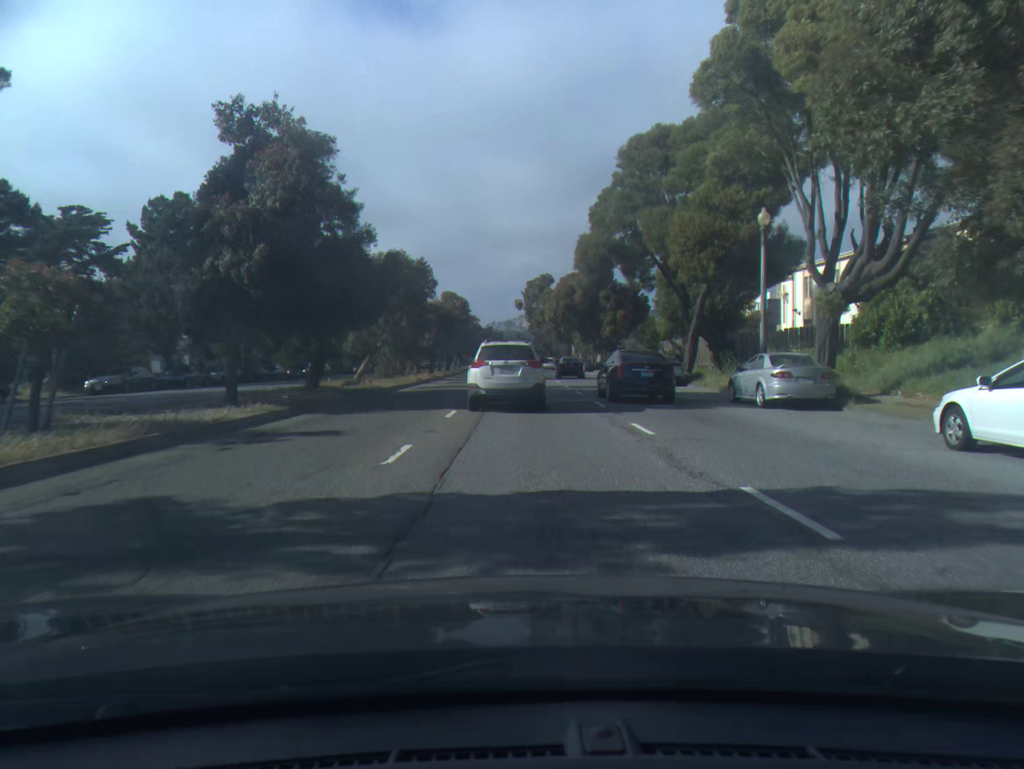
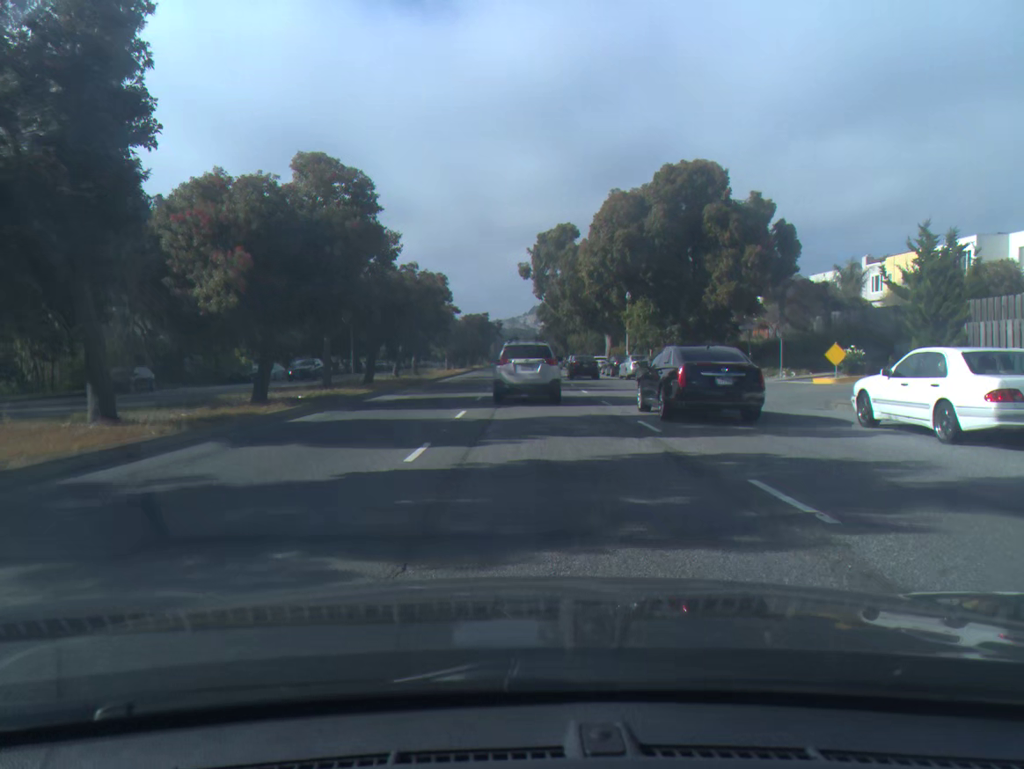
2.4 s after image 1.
(-0.1, +43.5) m; 0°
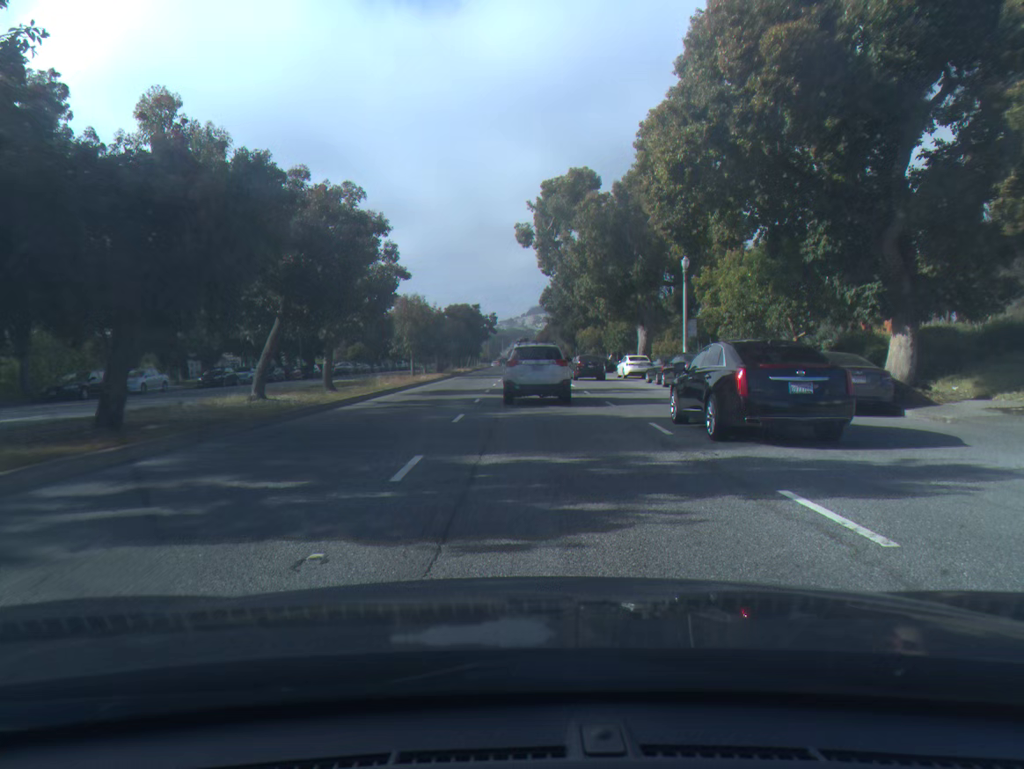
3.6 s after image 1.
(0.0, +22.9) m; 0°
